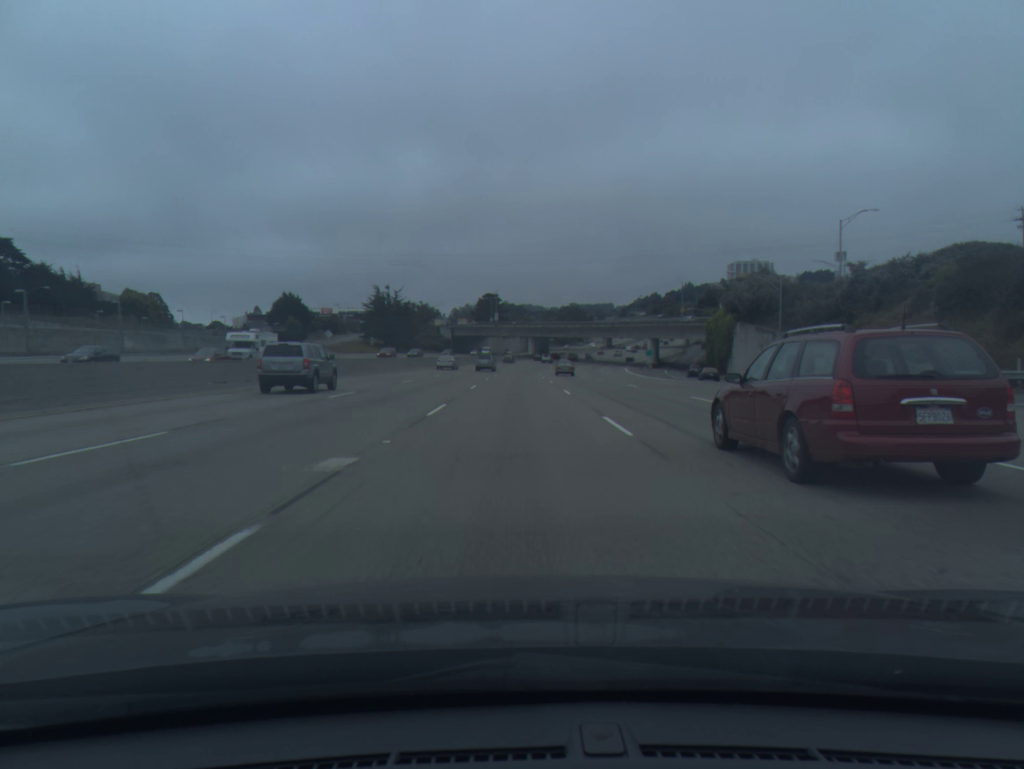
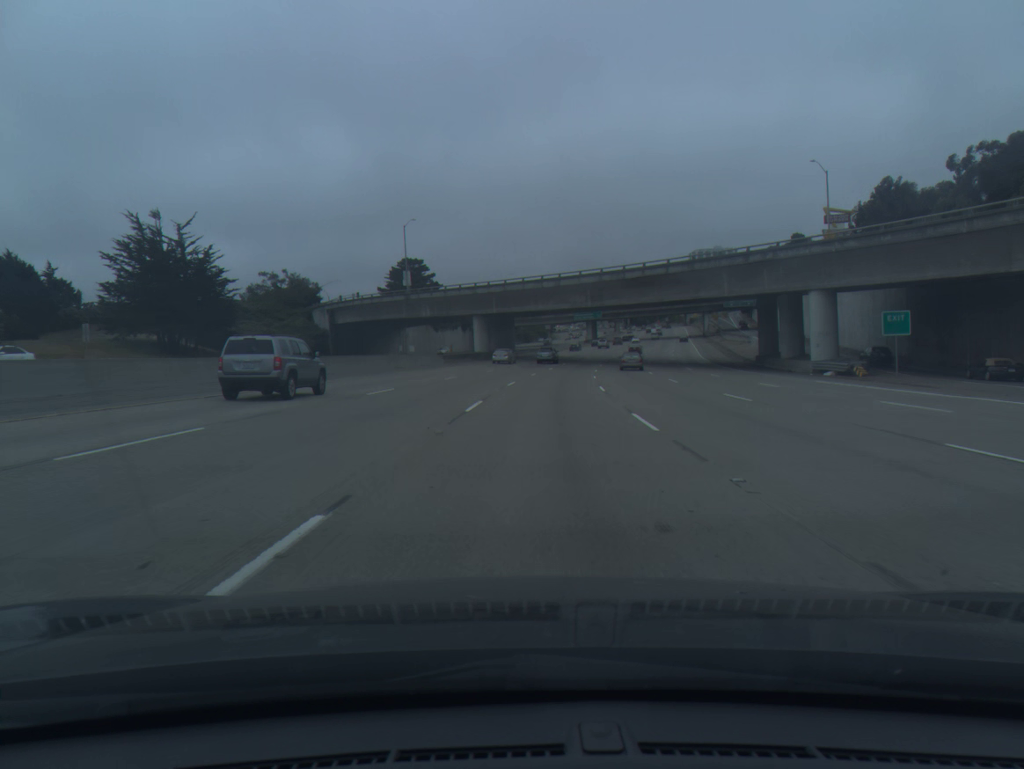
(+1.5, +101.9) m; +4°
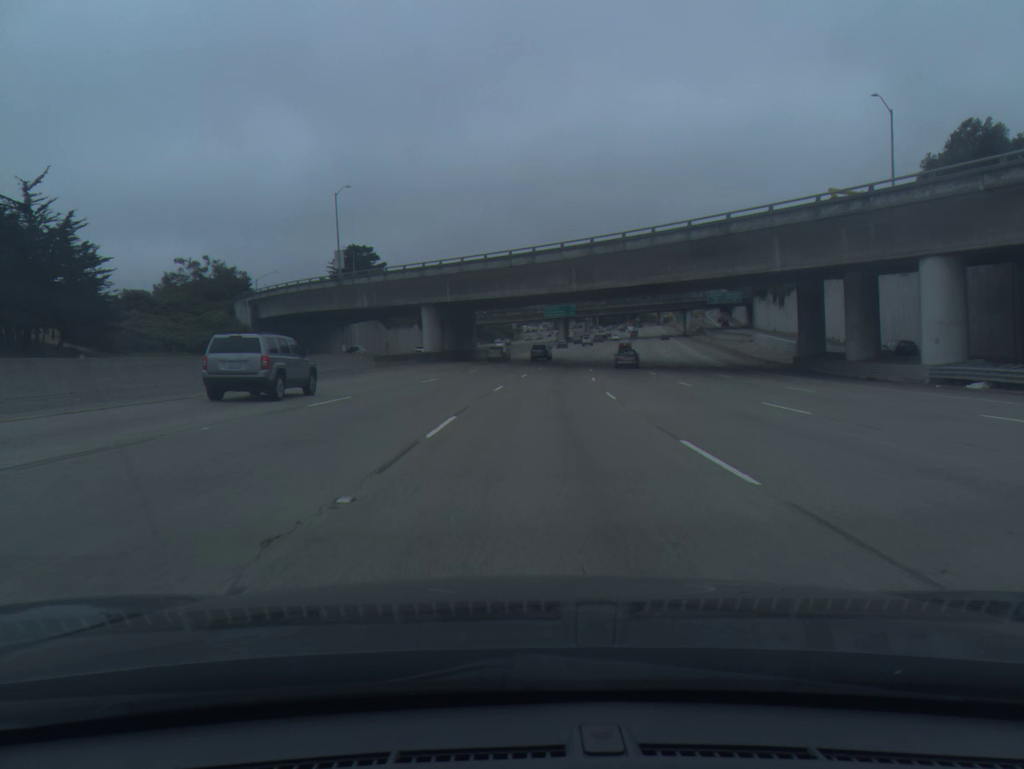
(+0.4, +20.0) m; +2°
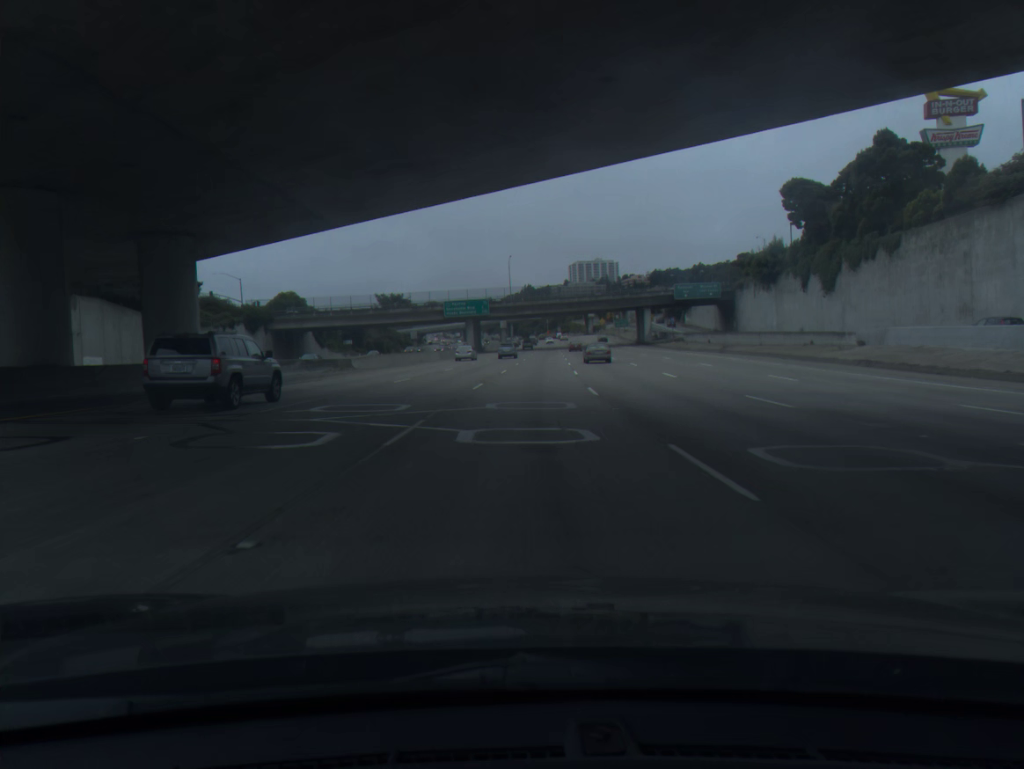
(+3.6, +59.5) m; +7°
